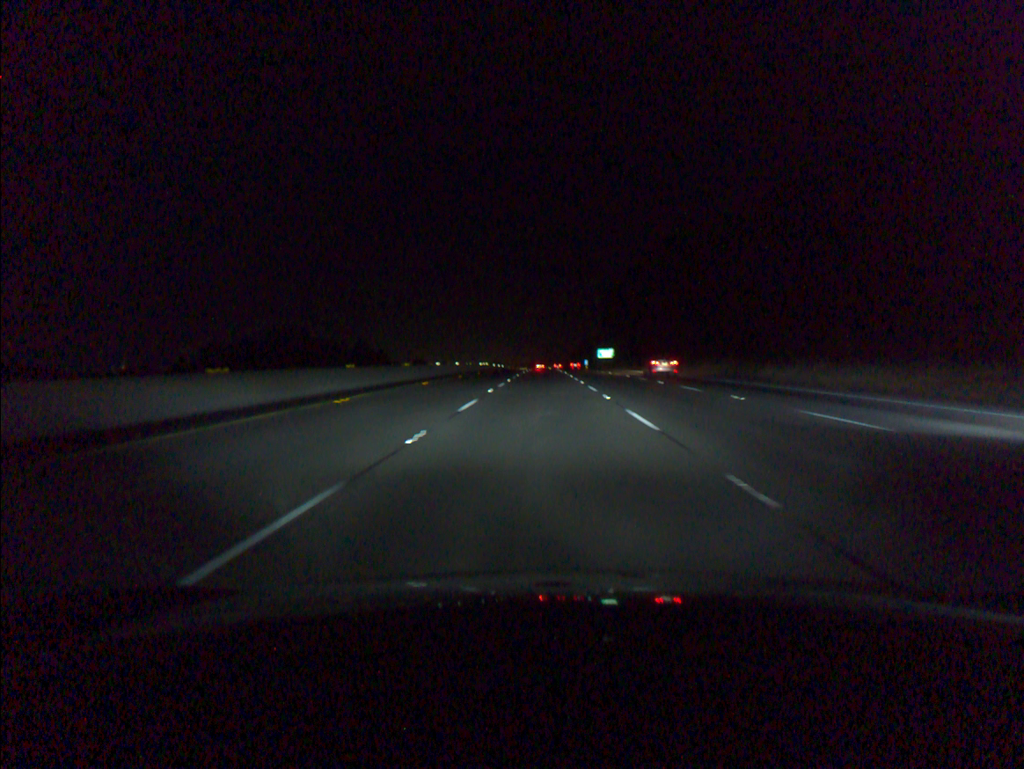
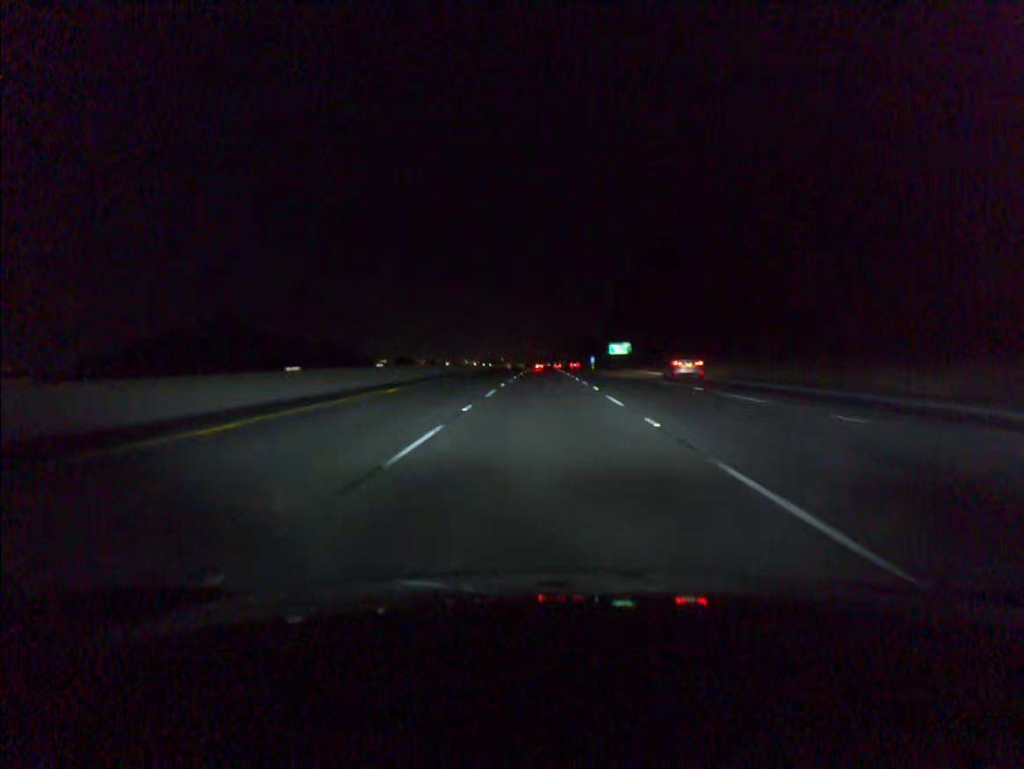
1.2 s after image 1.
(+0.1, +37.6) m; 0°
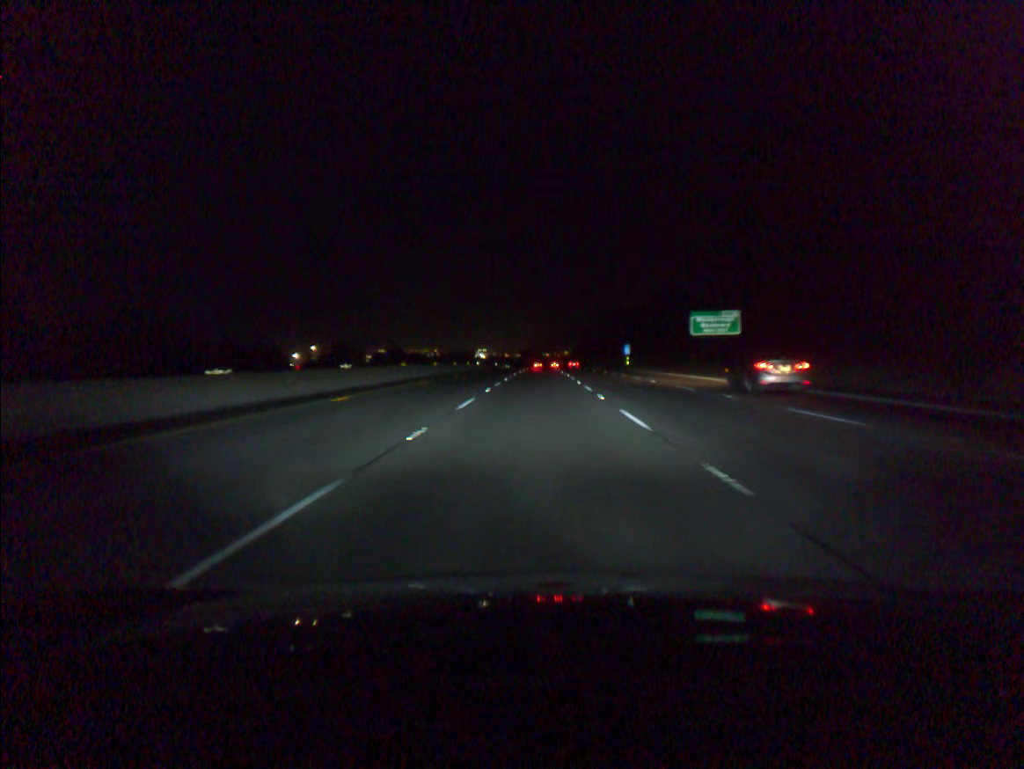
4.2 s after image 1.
(+0.3, +93.9) m; 0°
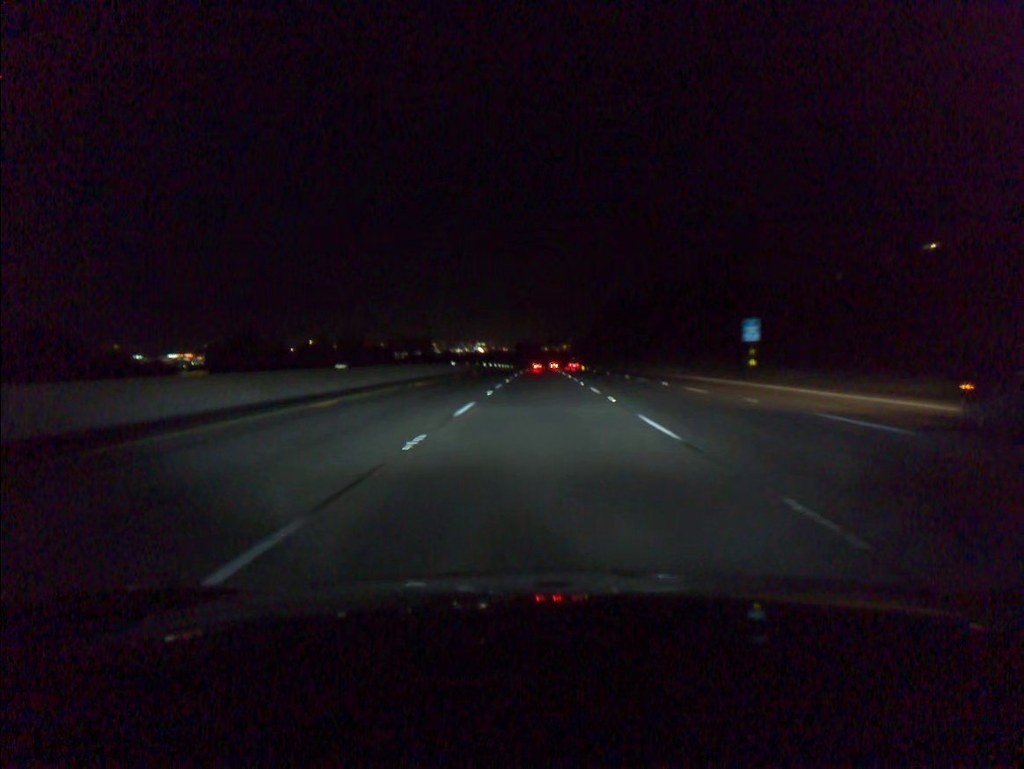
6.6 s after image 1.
(-0.1, +75.0) m; 0°
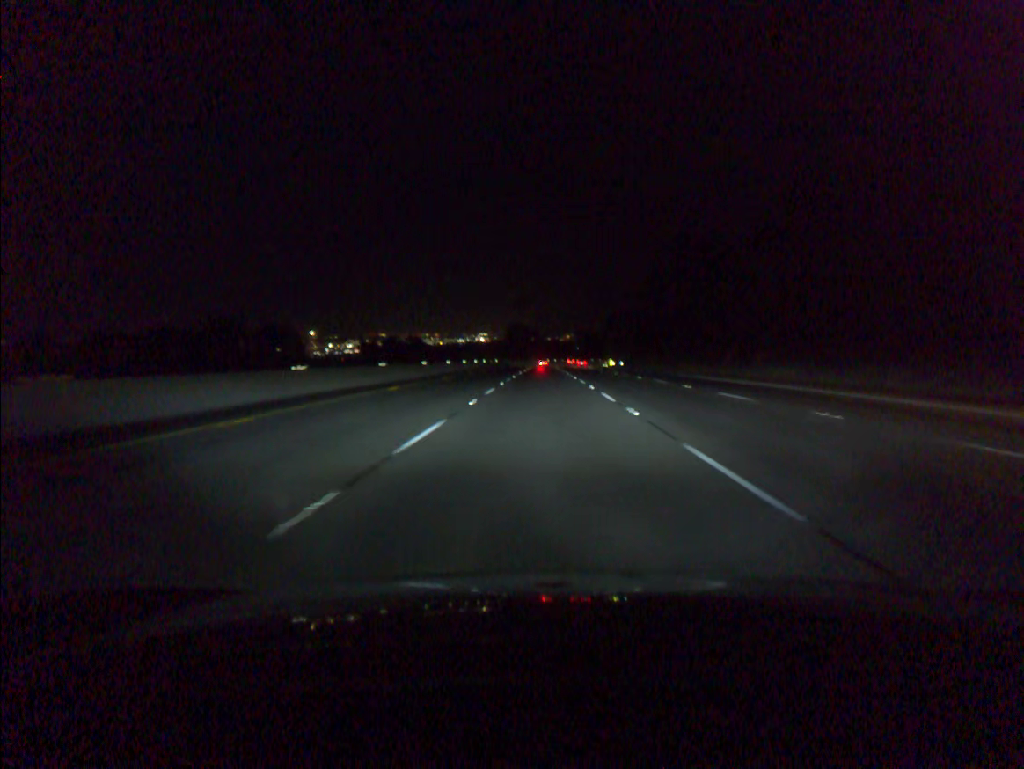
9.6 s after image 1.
(0.0, +93.7) m; 0°
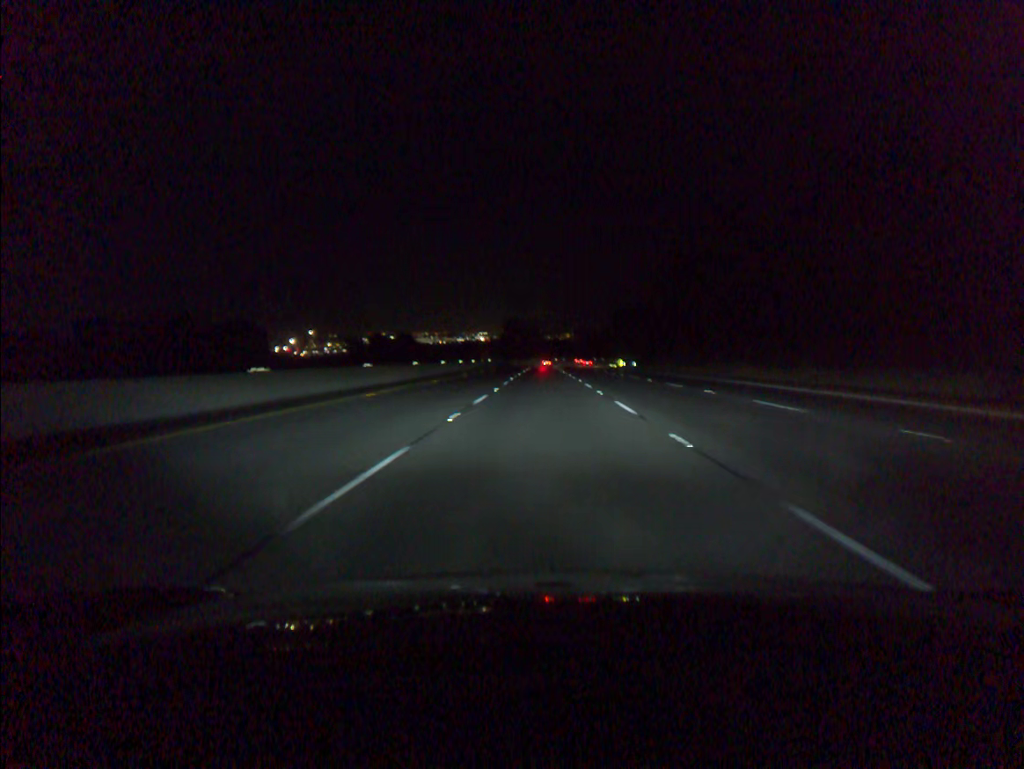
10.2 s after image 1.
(0.0, +18.8) m; 0°
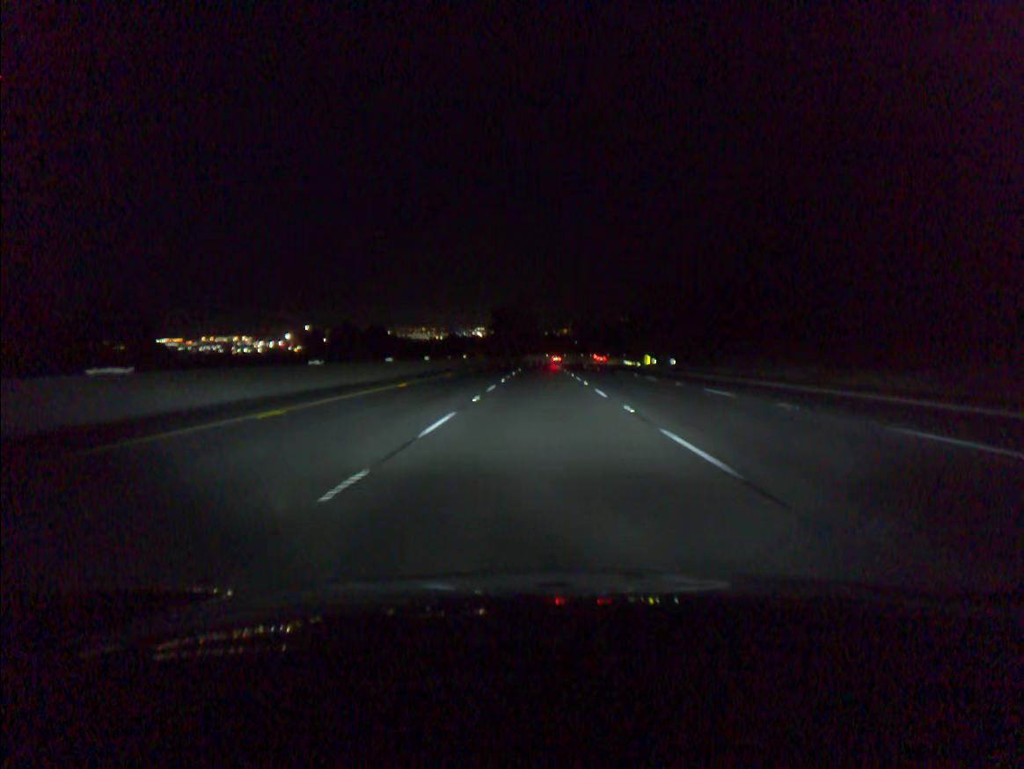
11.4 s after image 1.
(+0.1, +37.6) m; 0°
